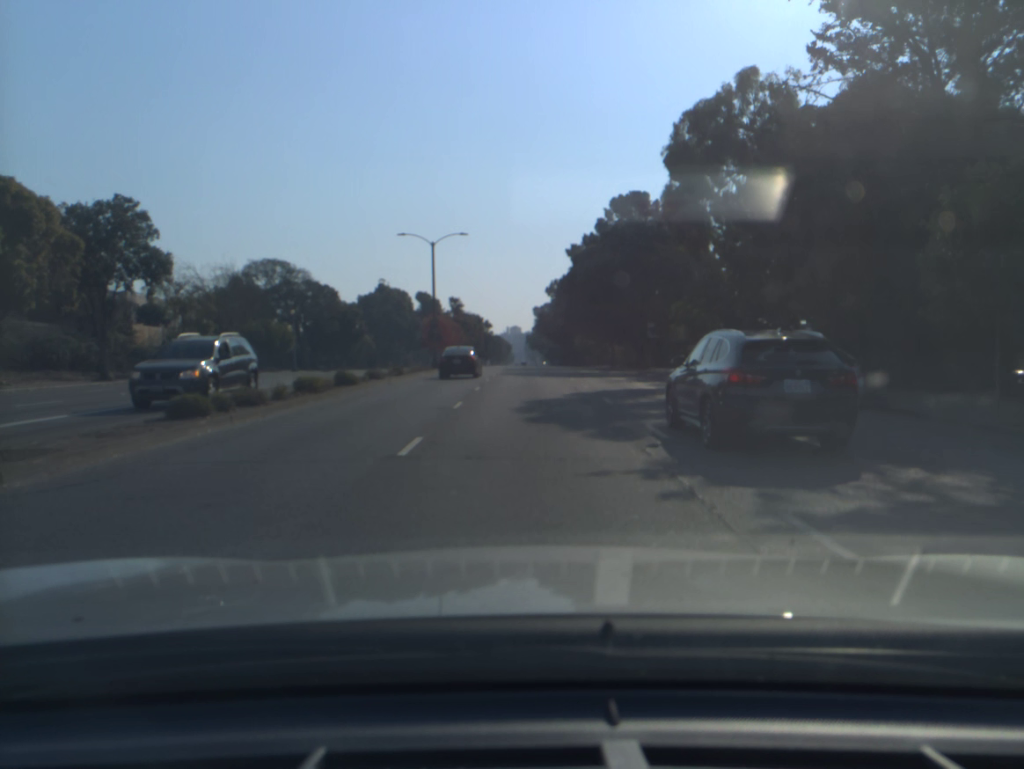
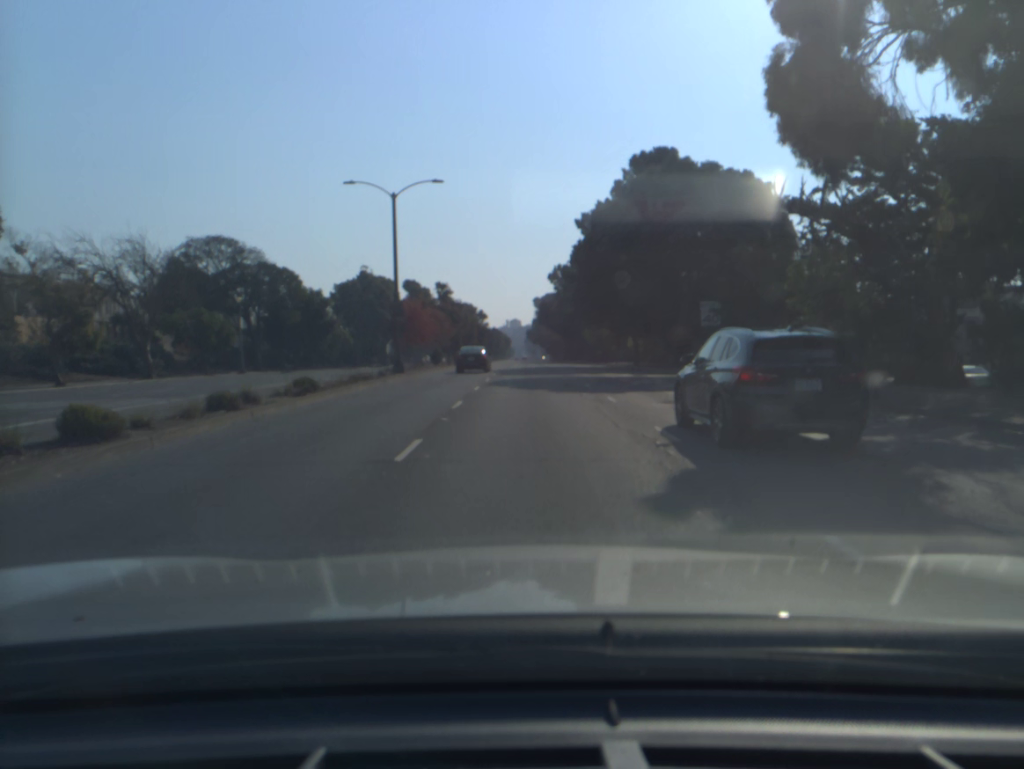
(0.0, +15.2) m; 0°
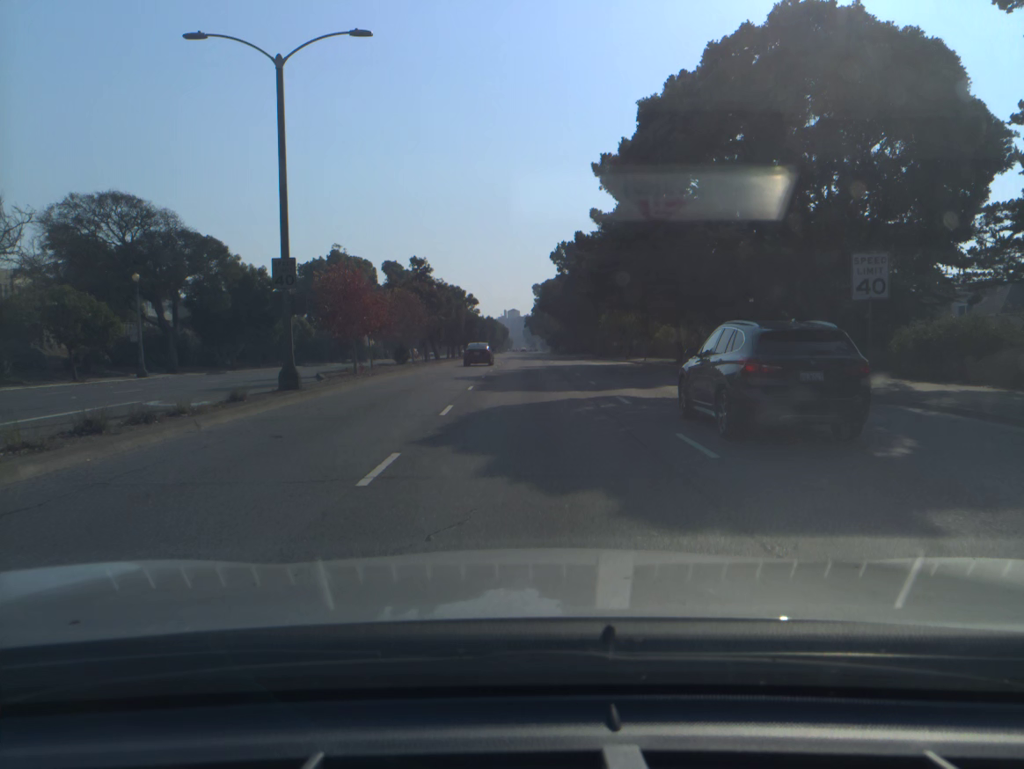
(0.0, +16.5) m; 0°
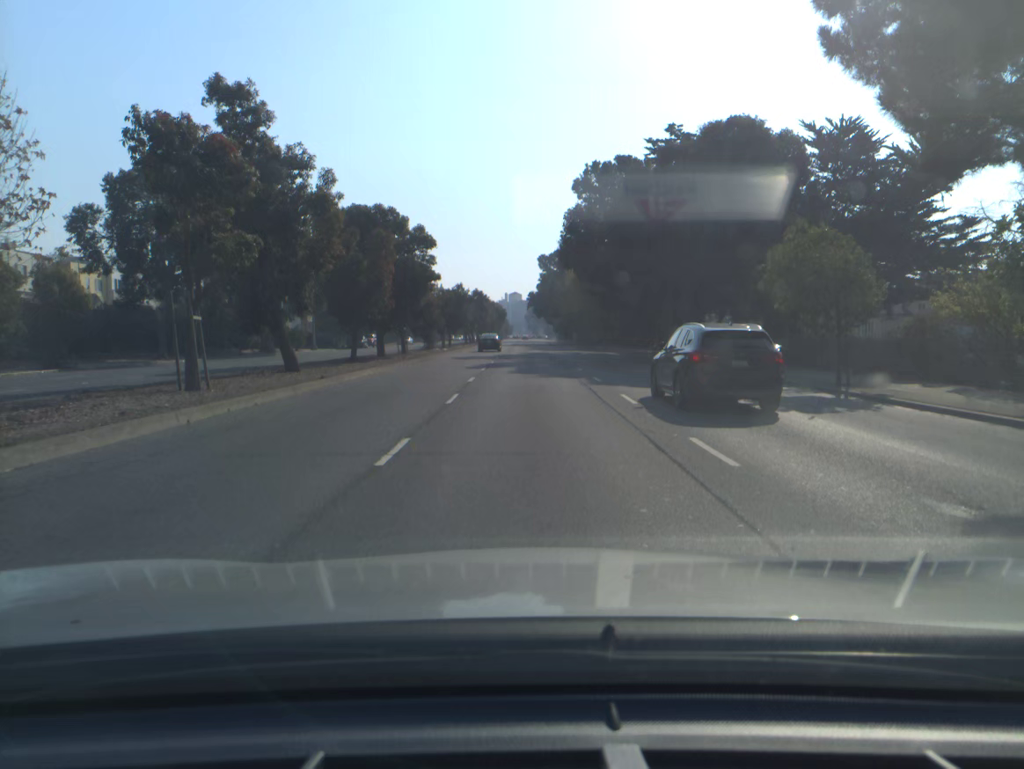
(-0.2, +43.4) m; 0°
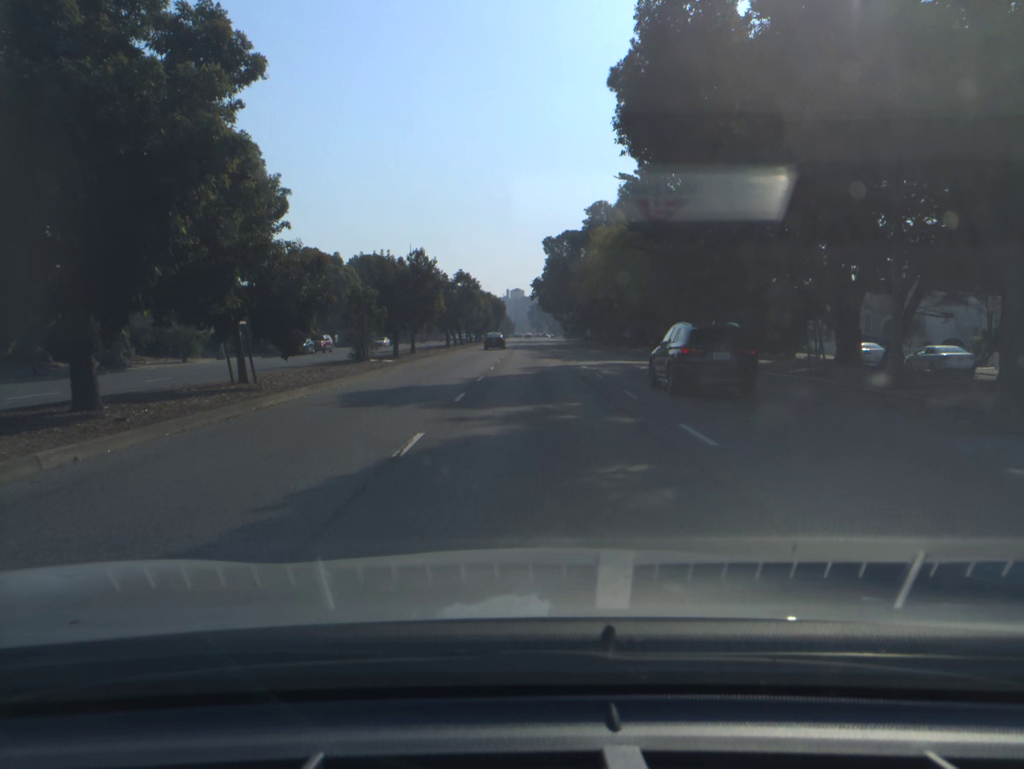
(0.0, +27.9) m; 0°
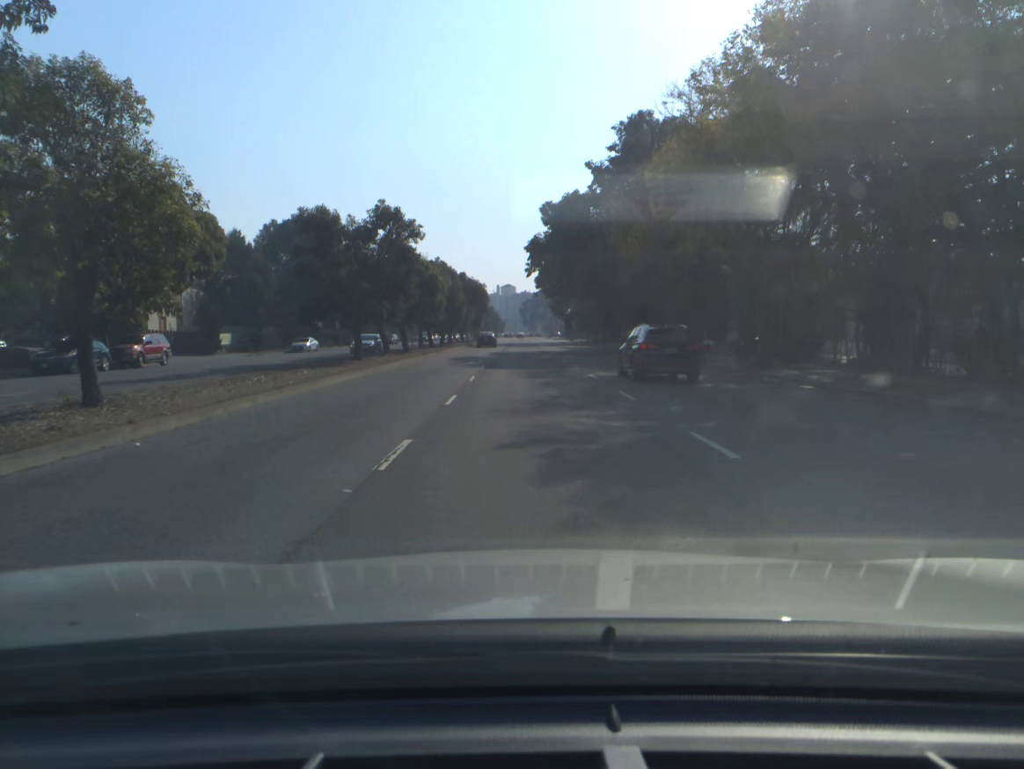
(+0.2, +37.1) m; +1°
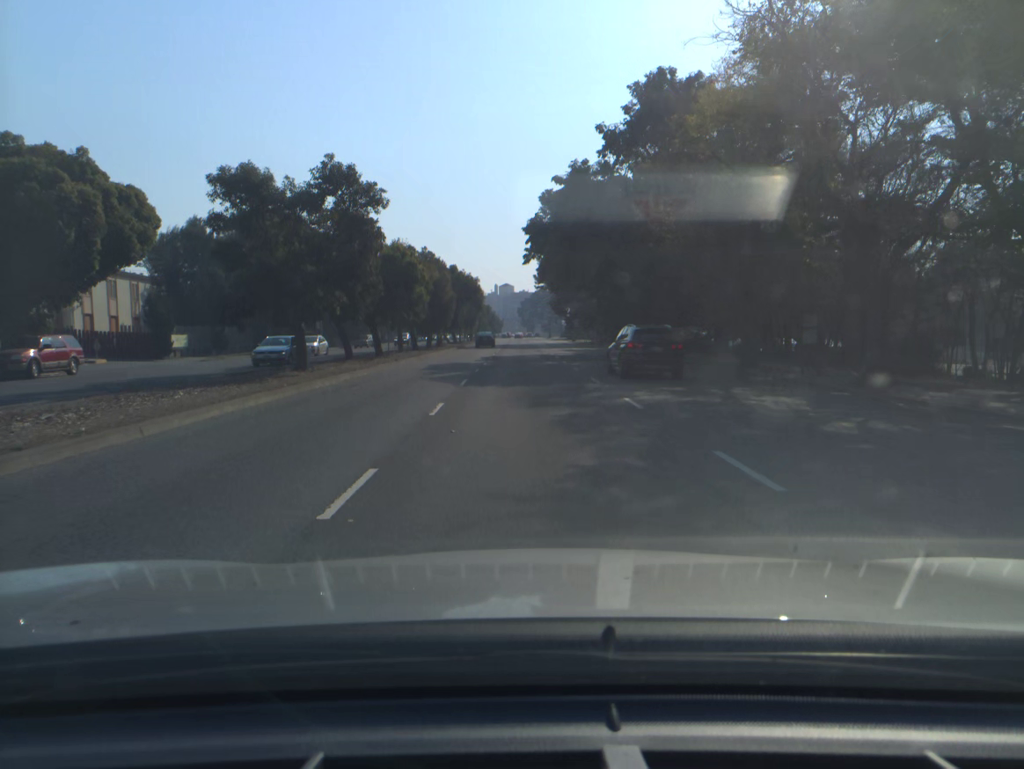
(0.0, +9.1) m; 0°
